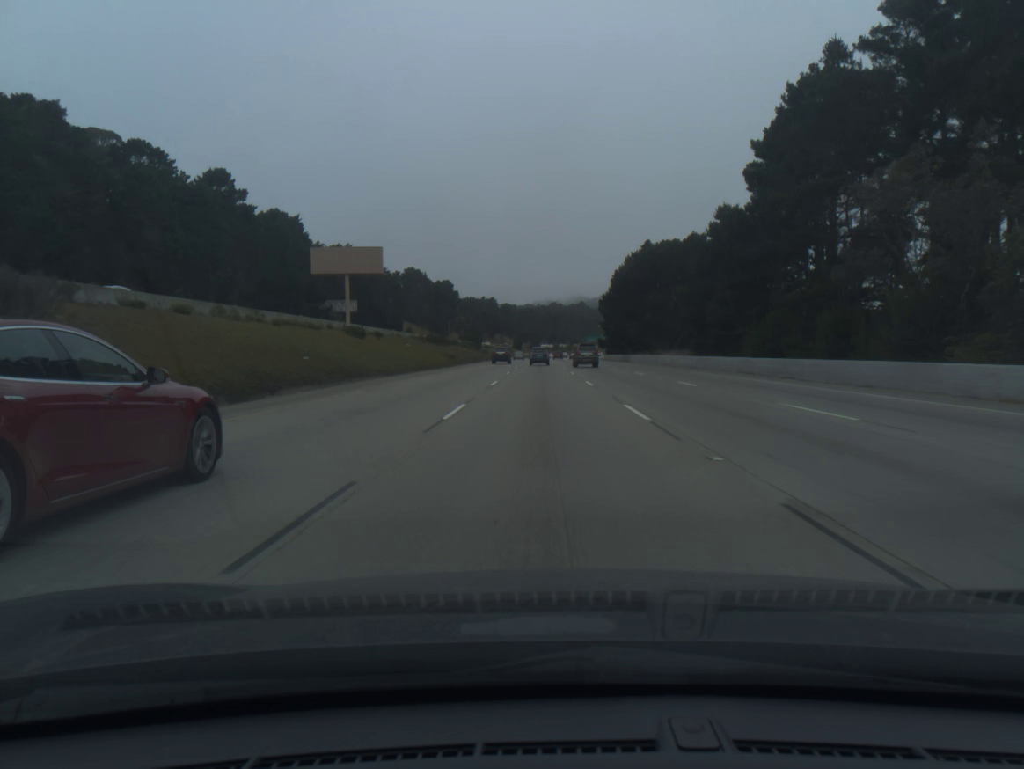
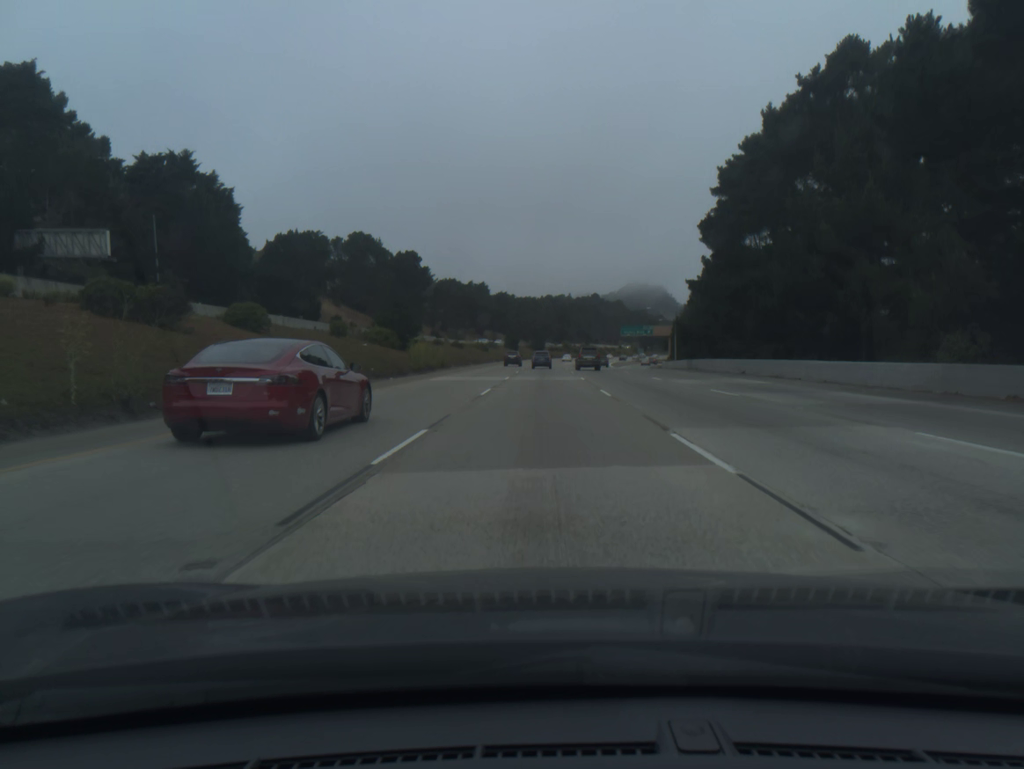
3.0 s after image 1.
(-0.1, +93.7) m; 0°
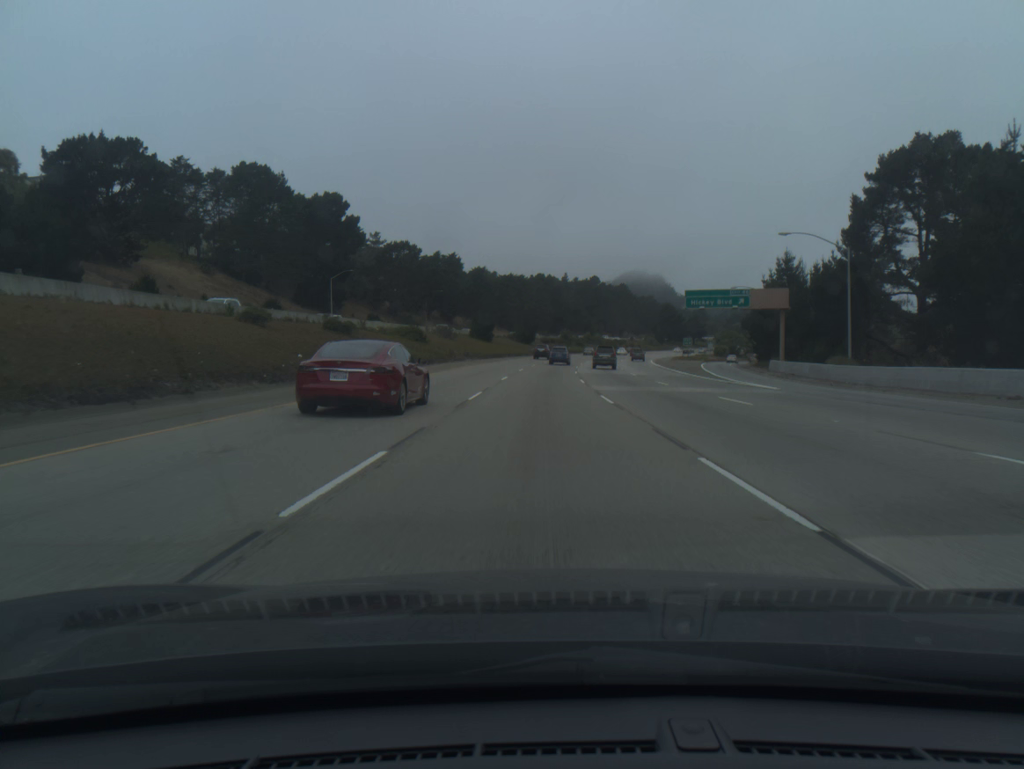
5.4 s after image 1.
(+0.3, +75.3) m; +1°
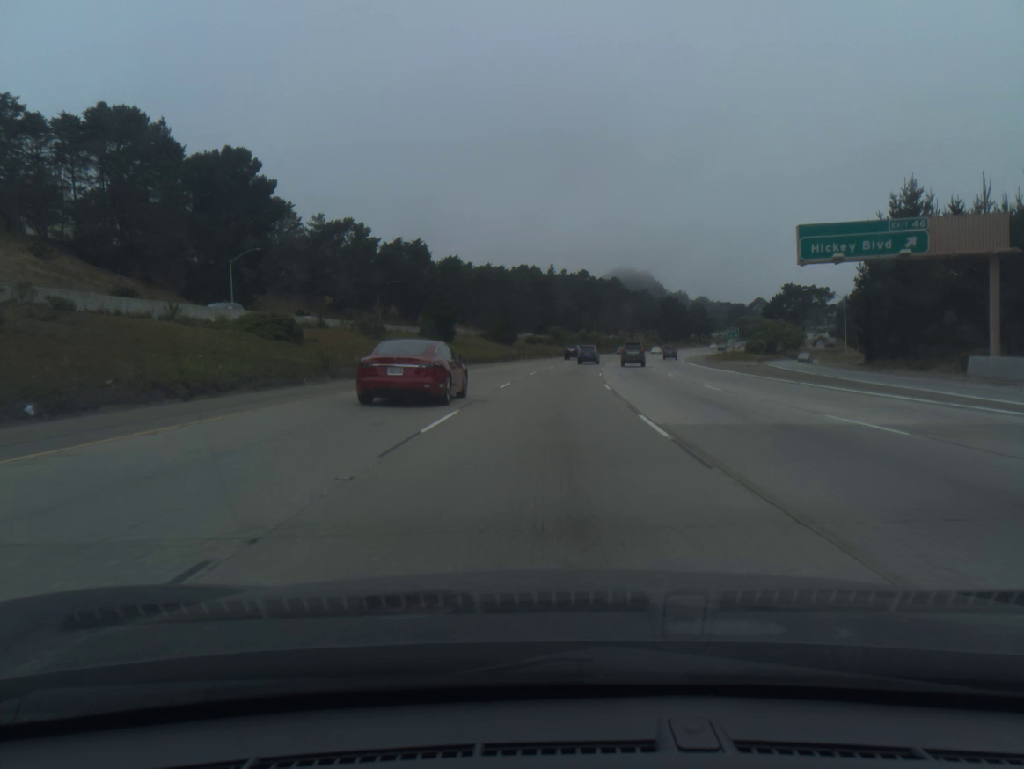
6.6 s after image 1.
(+0.2, +37.8) m; +1°
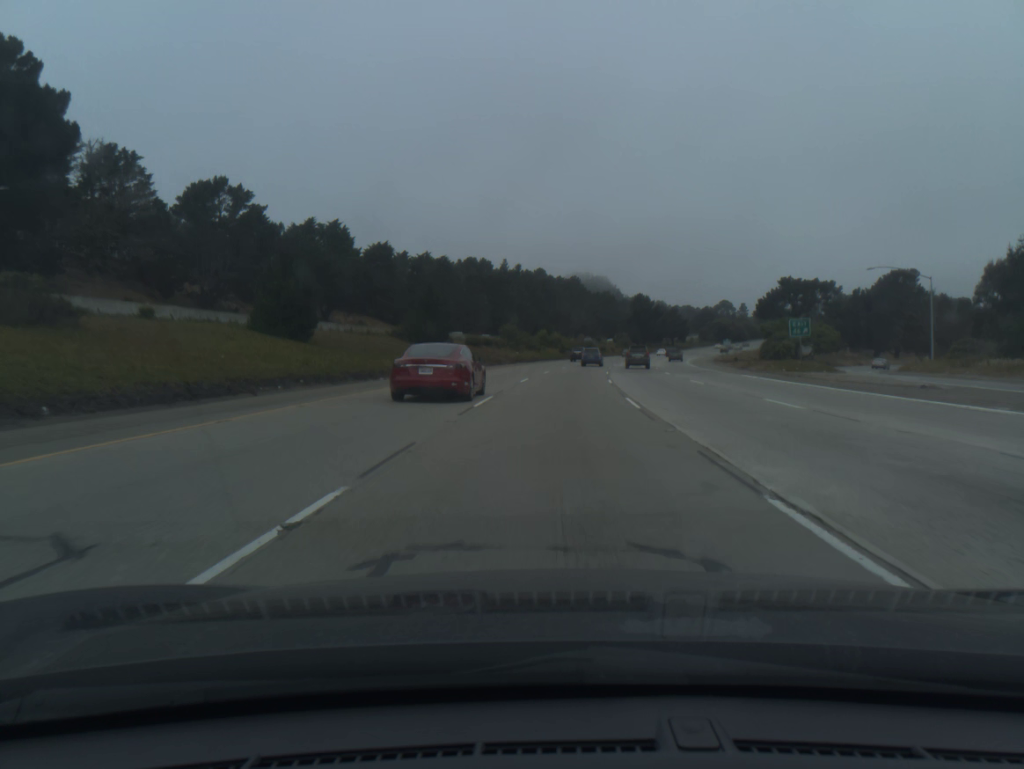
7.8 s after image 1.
(+1.0, +37.7) m; +3°
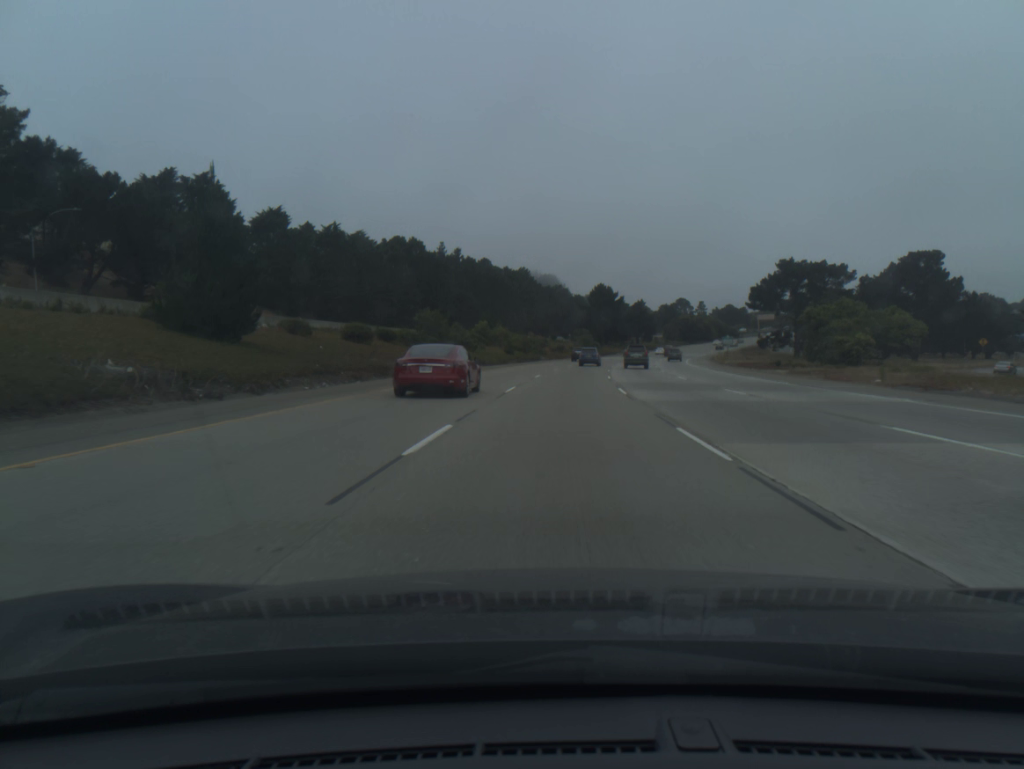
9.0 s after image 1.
(+1.2, +37.7) m; +4°
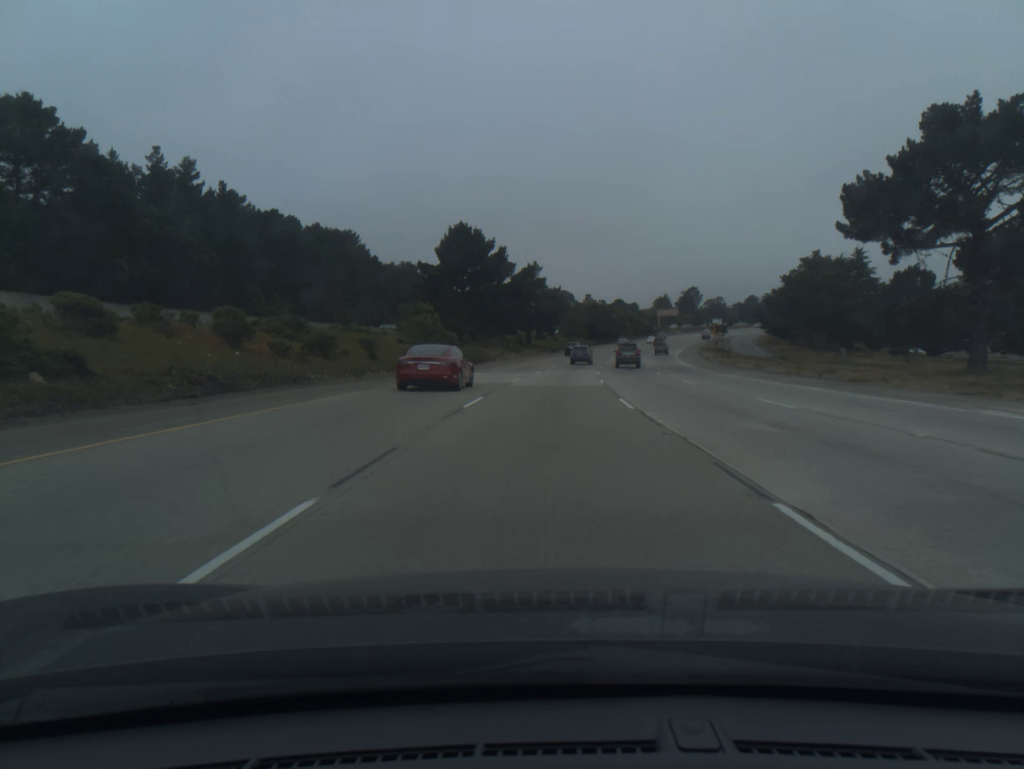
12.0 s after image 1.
(+7.8, +93.7) m; +10°
